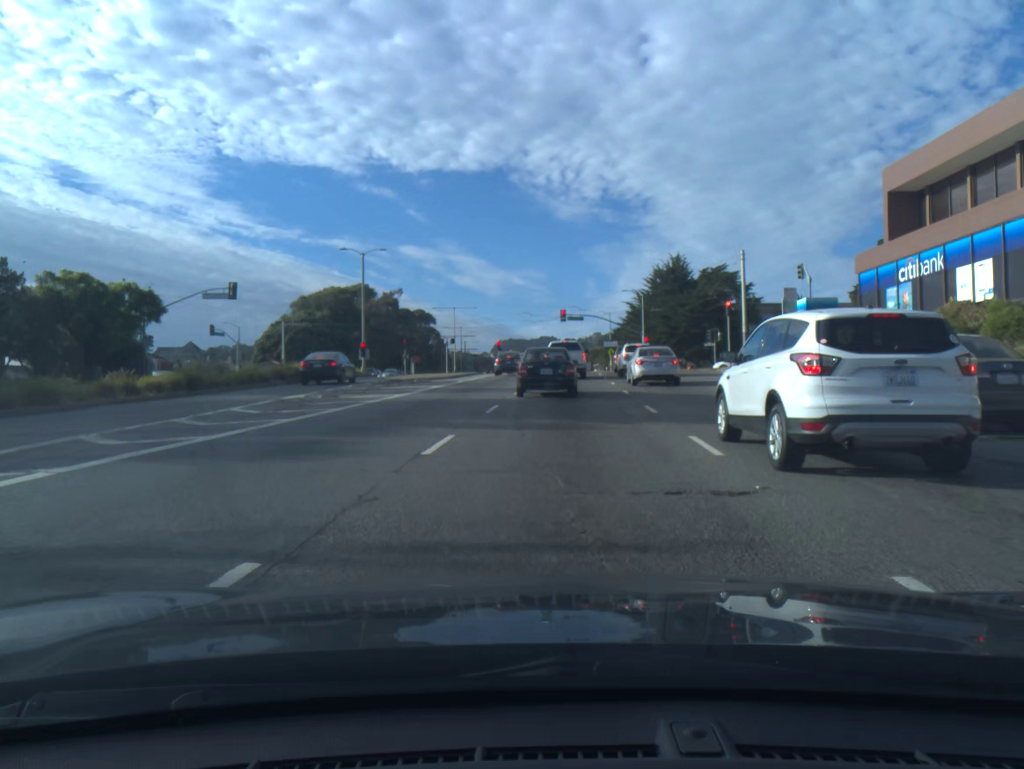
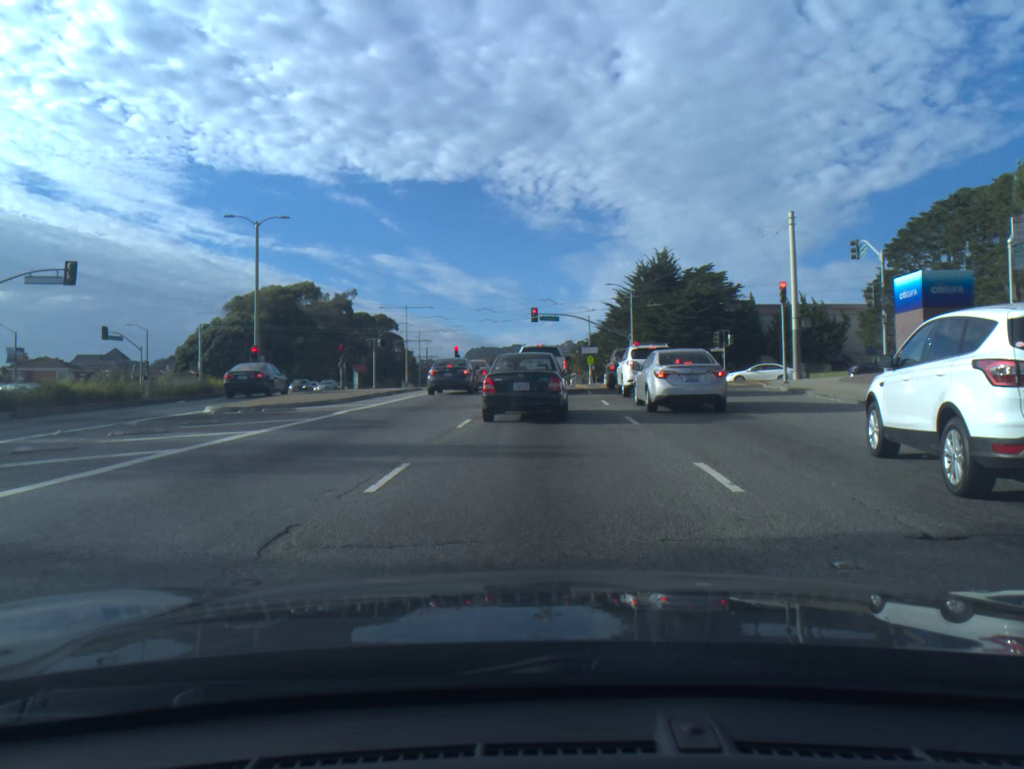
(+0.4, +16.5) m; +2°
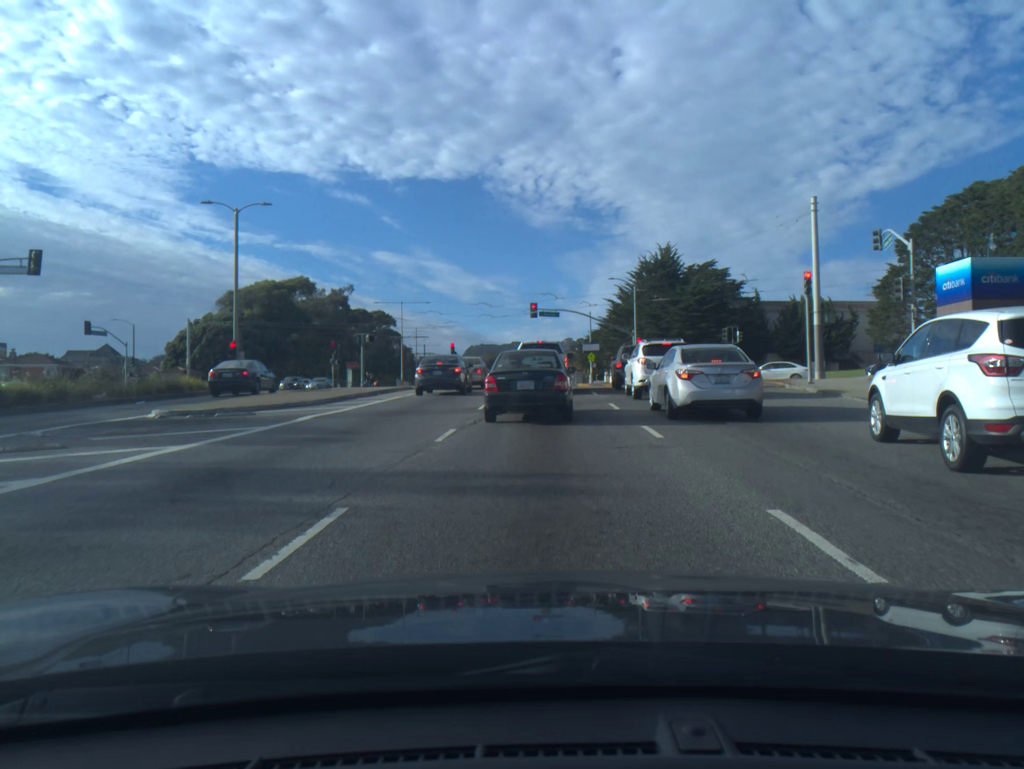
(0.0, +2.9) m; 0°
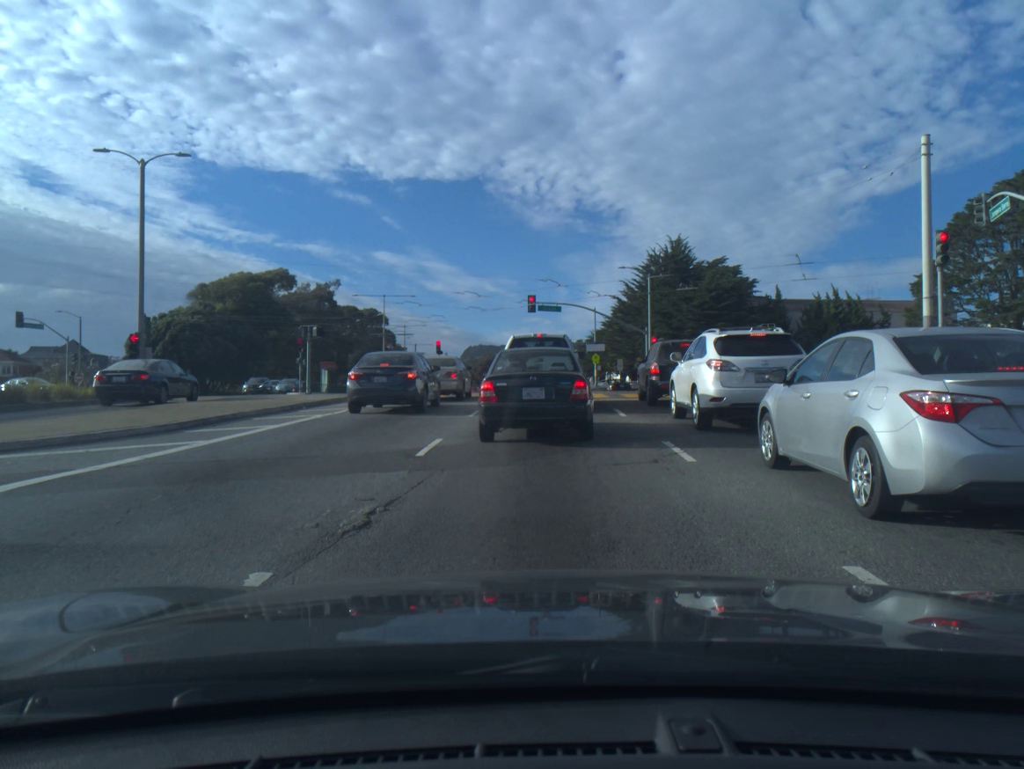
(0.0, +9.3) m; 0°
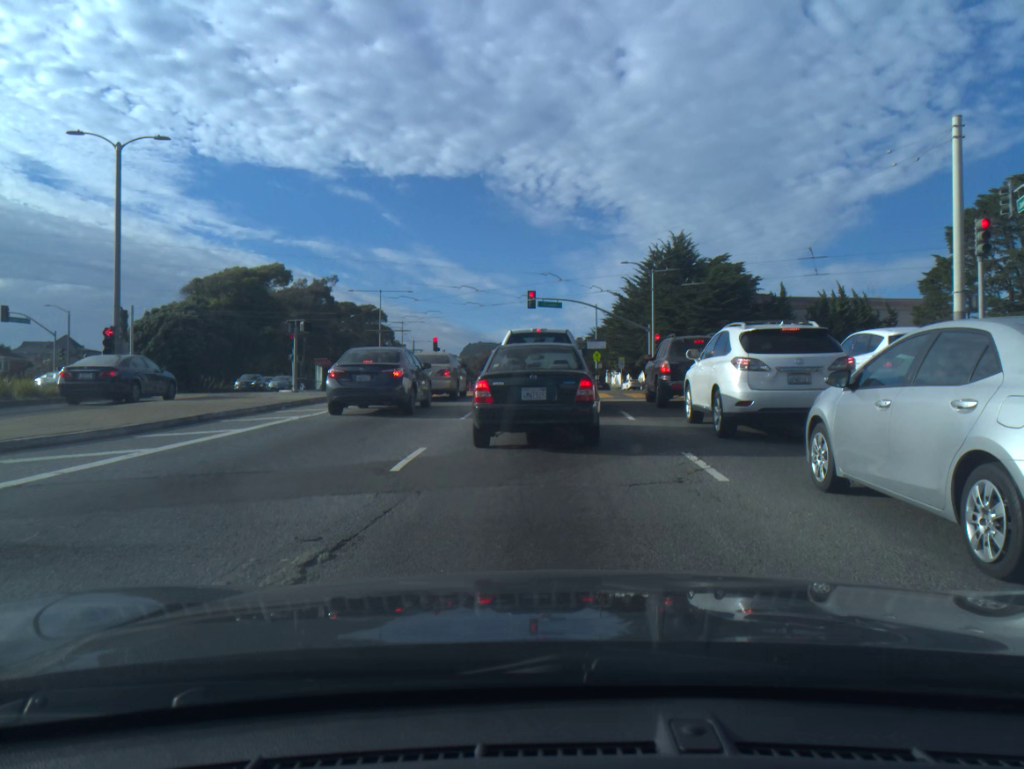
(0.0, +1.7) m; 0°
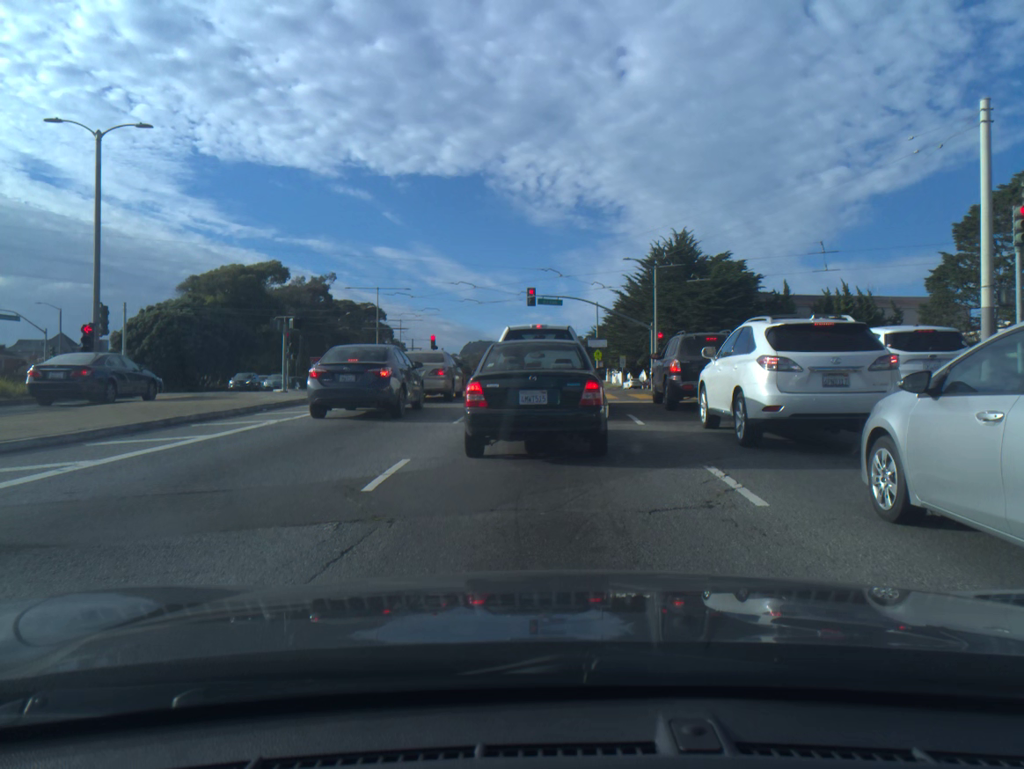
(0.0, +1.3) m; 0°
